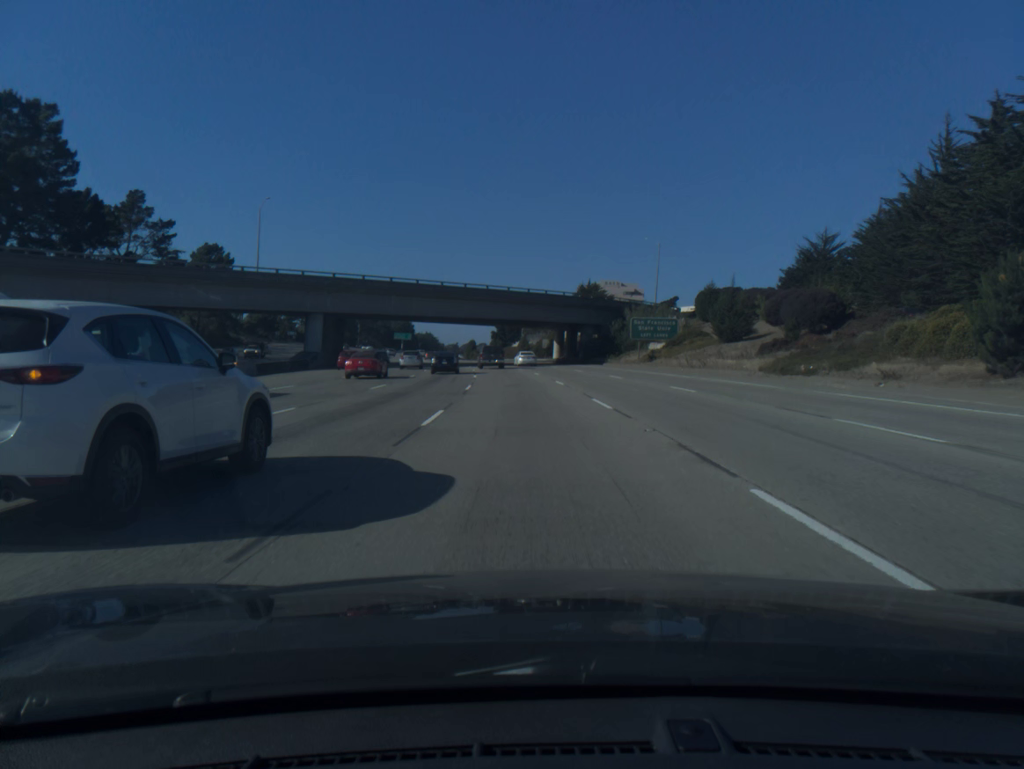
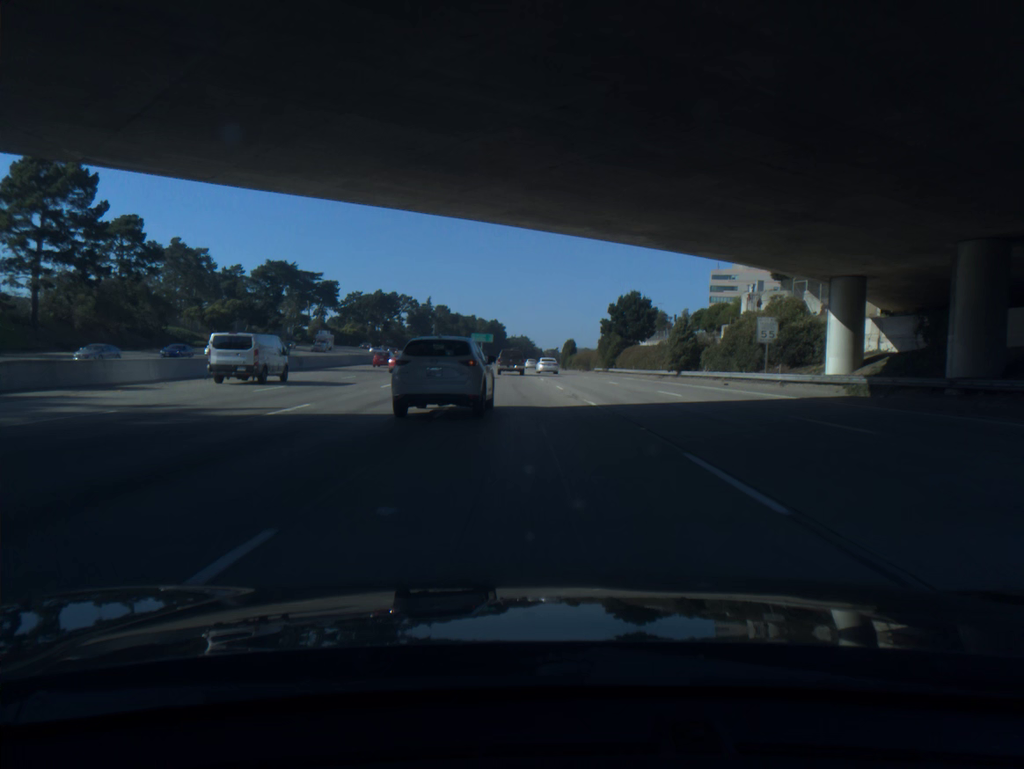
(-6.0, +83.7) m; -7°
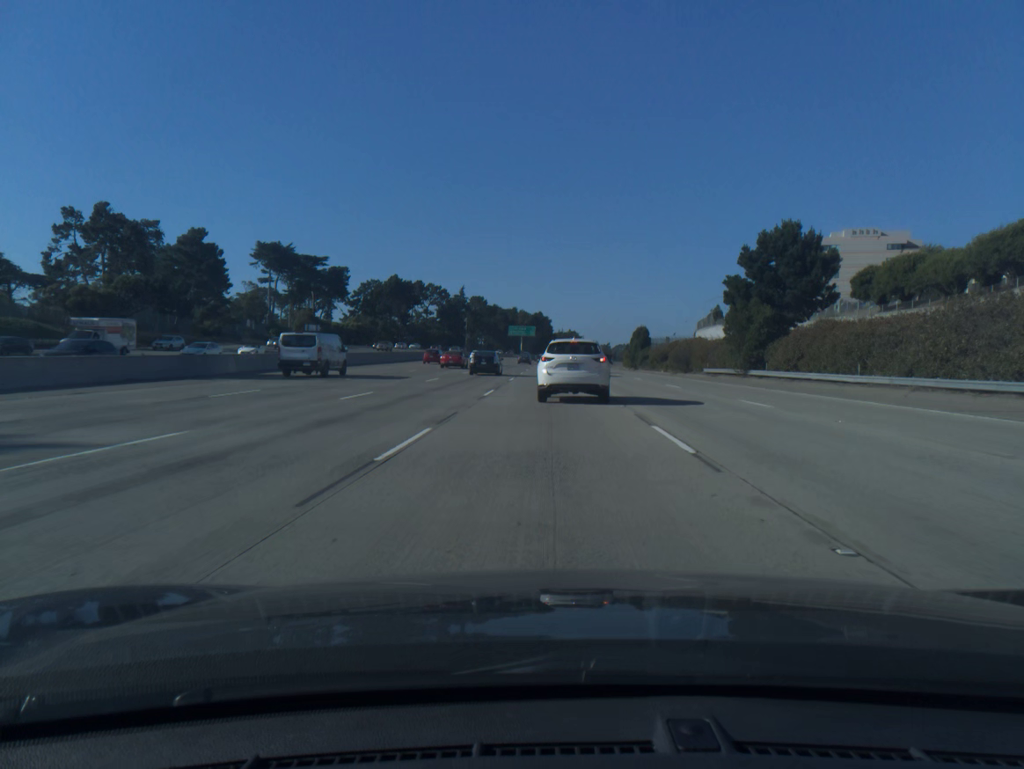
(-1.7, +50.2) m; -4°
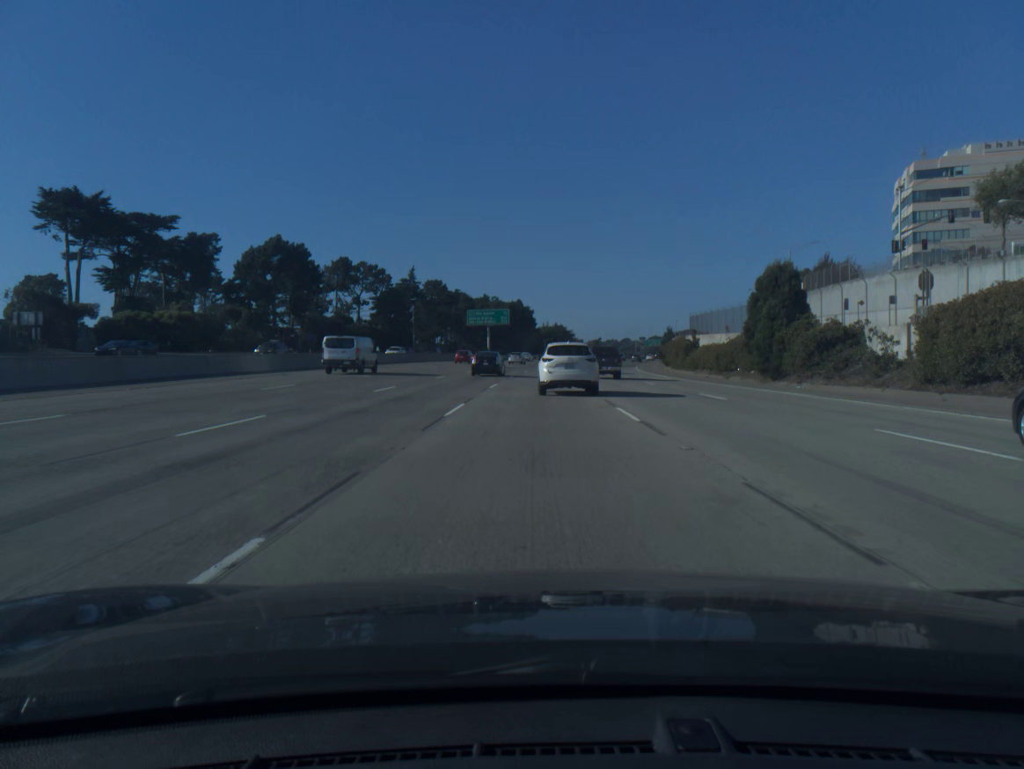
(+0.8, +80.7) m; +1°
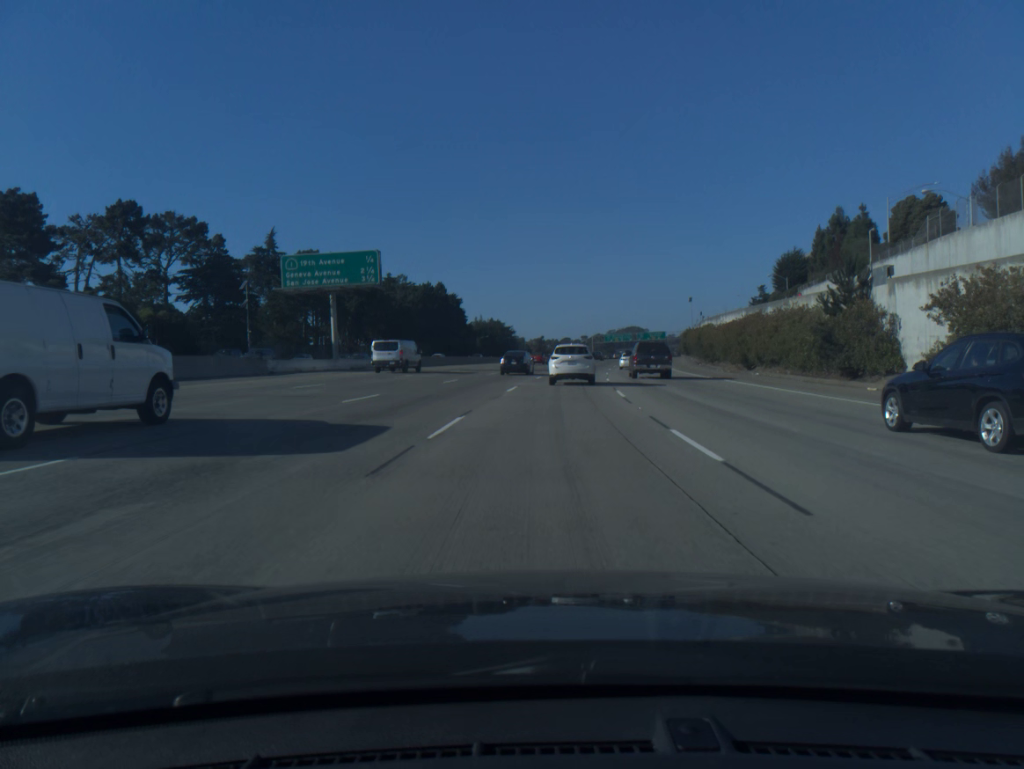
(+1.4, +77.0) m; +4°
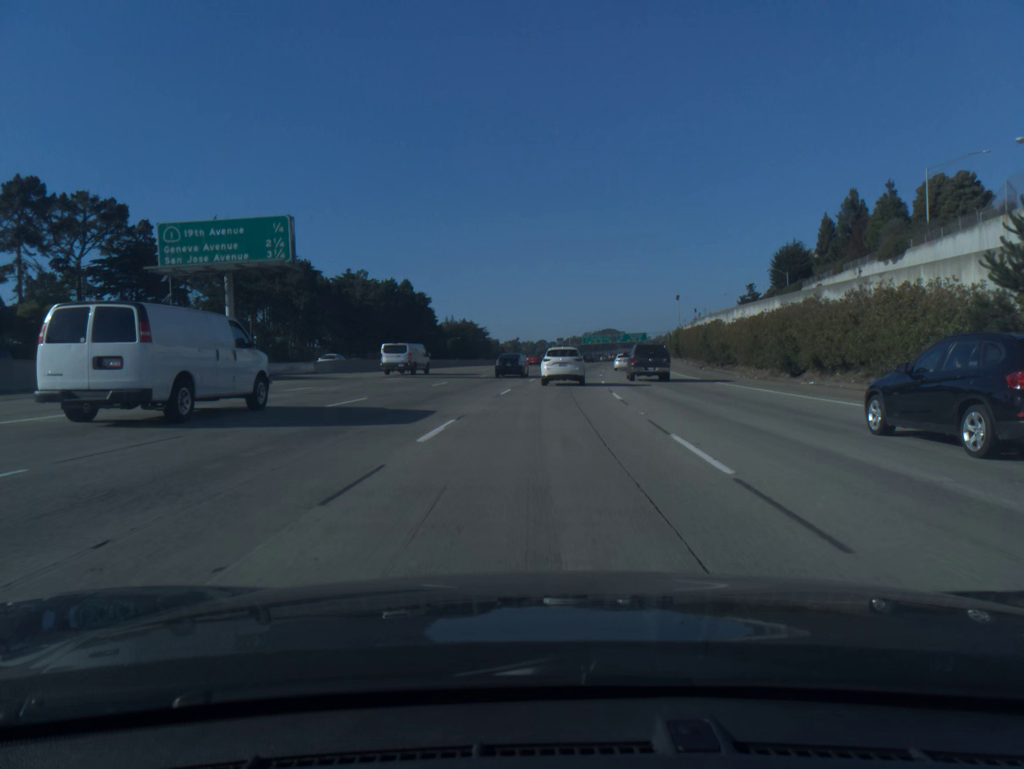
(+0.2, +15.1) m; +2°
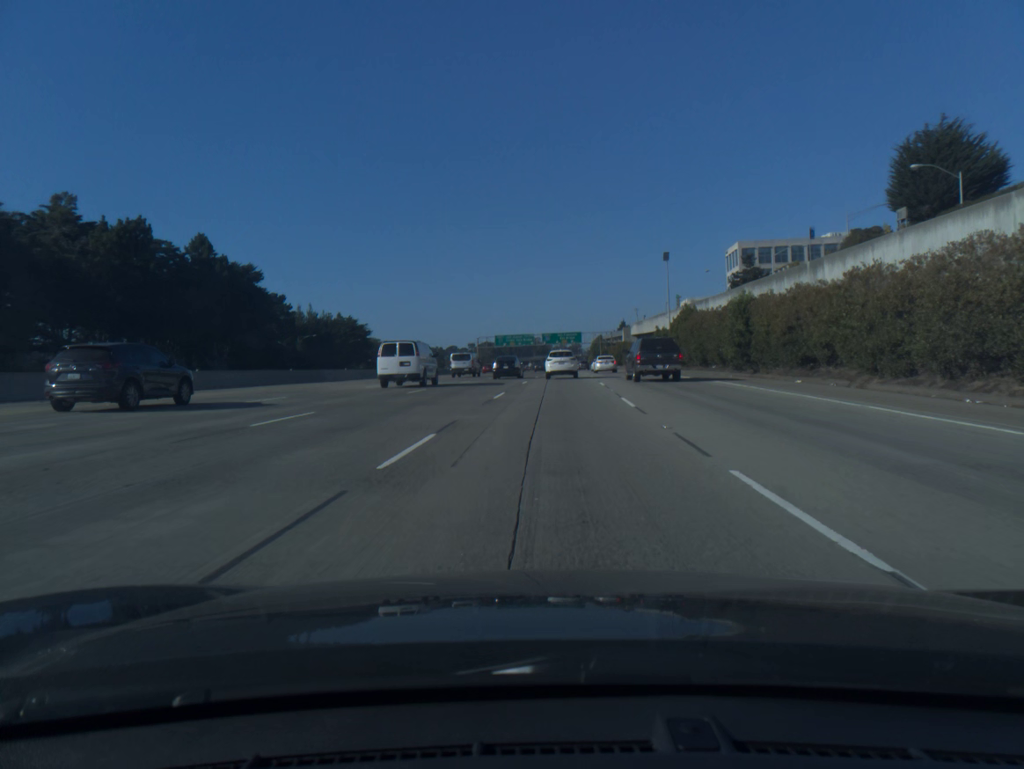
(+4.2, +75.2) m; +6°
